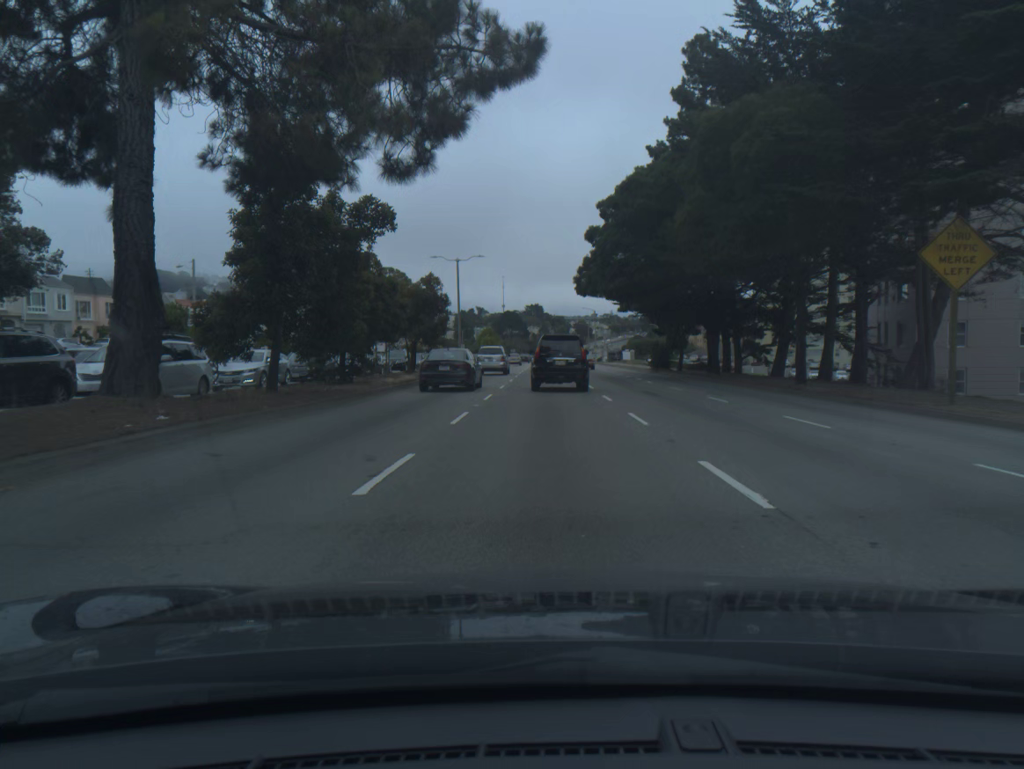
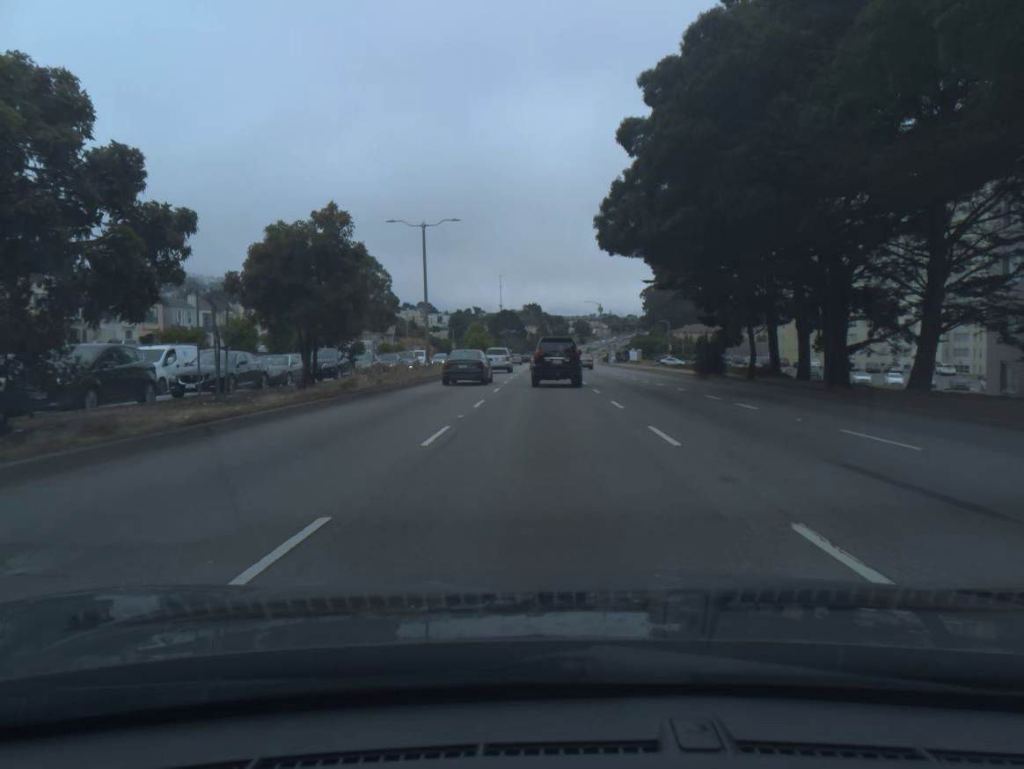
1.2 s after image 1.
(0.0, +18.1) m; 0°
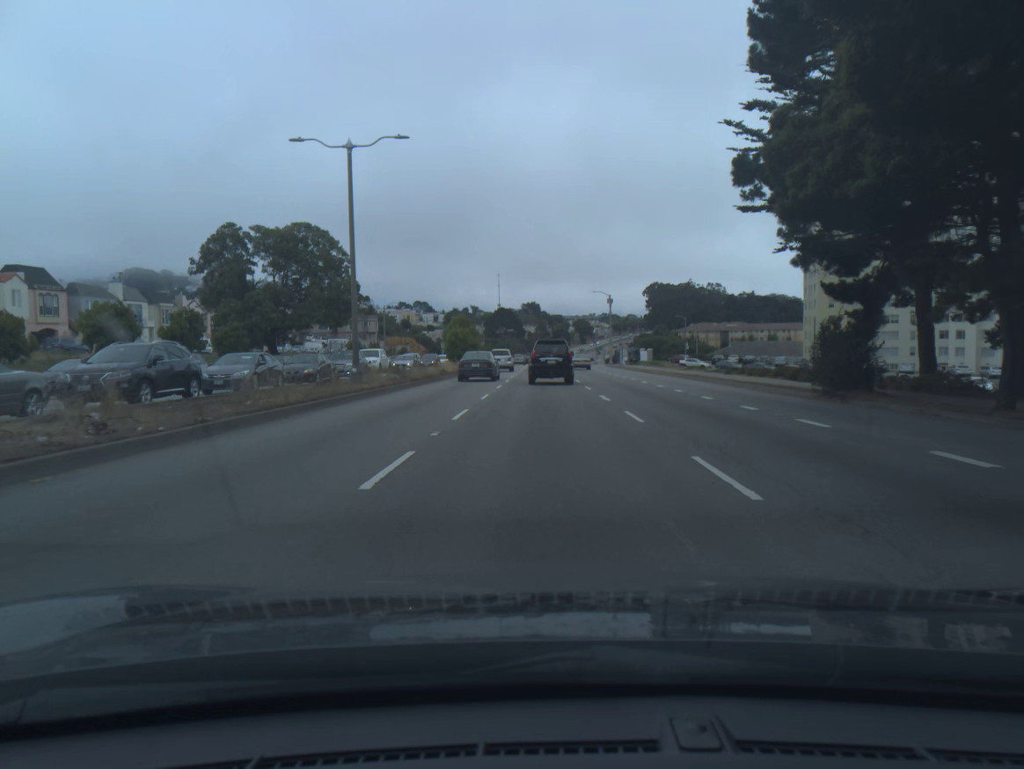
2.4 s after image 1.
(0.0, +18.5) m; 0°
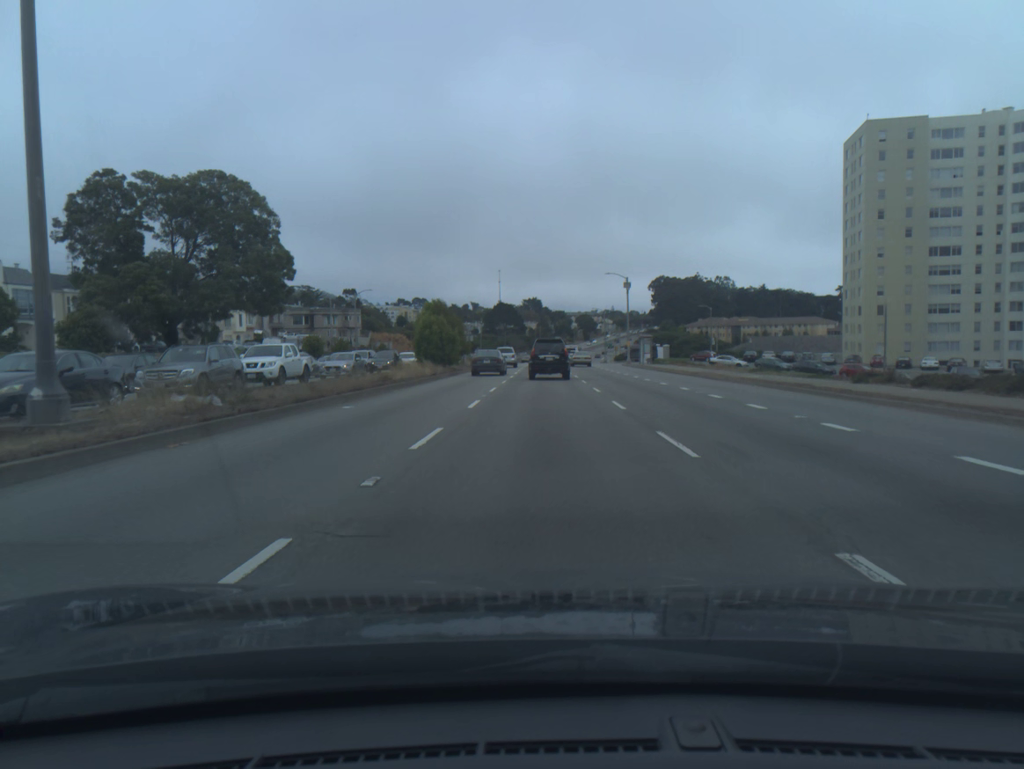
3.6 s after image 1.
(0.0, +19.2) m; 0°
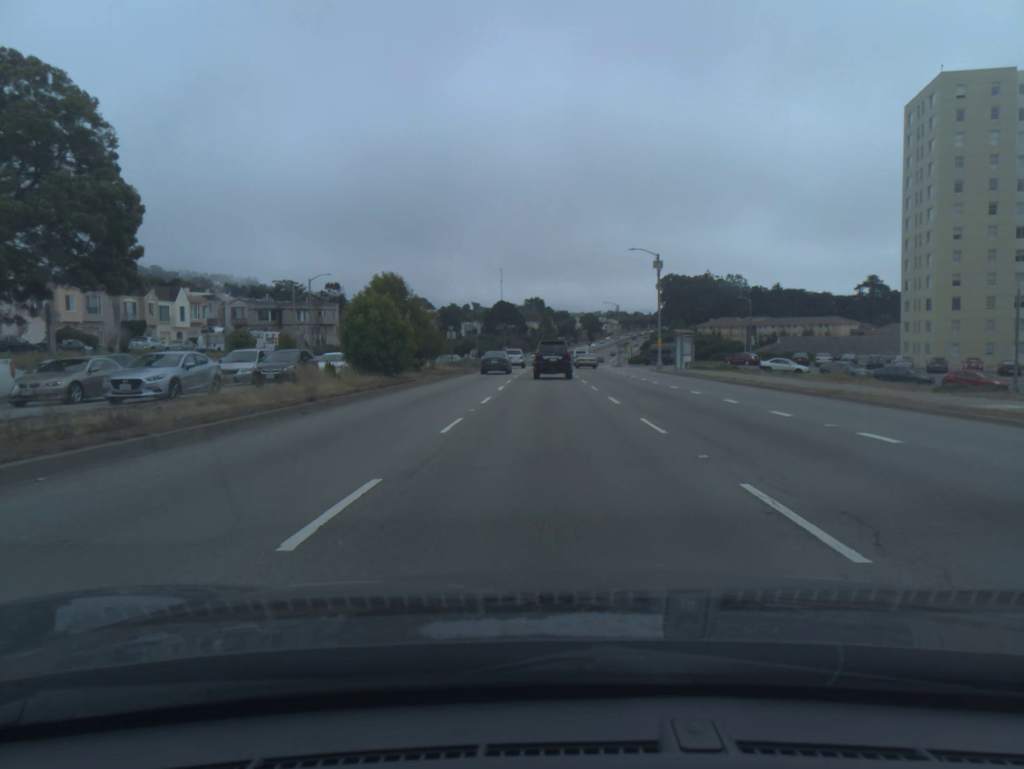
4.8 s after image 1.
(0.0, +19.9) m; 0°
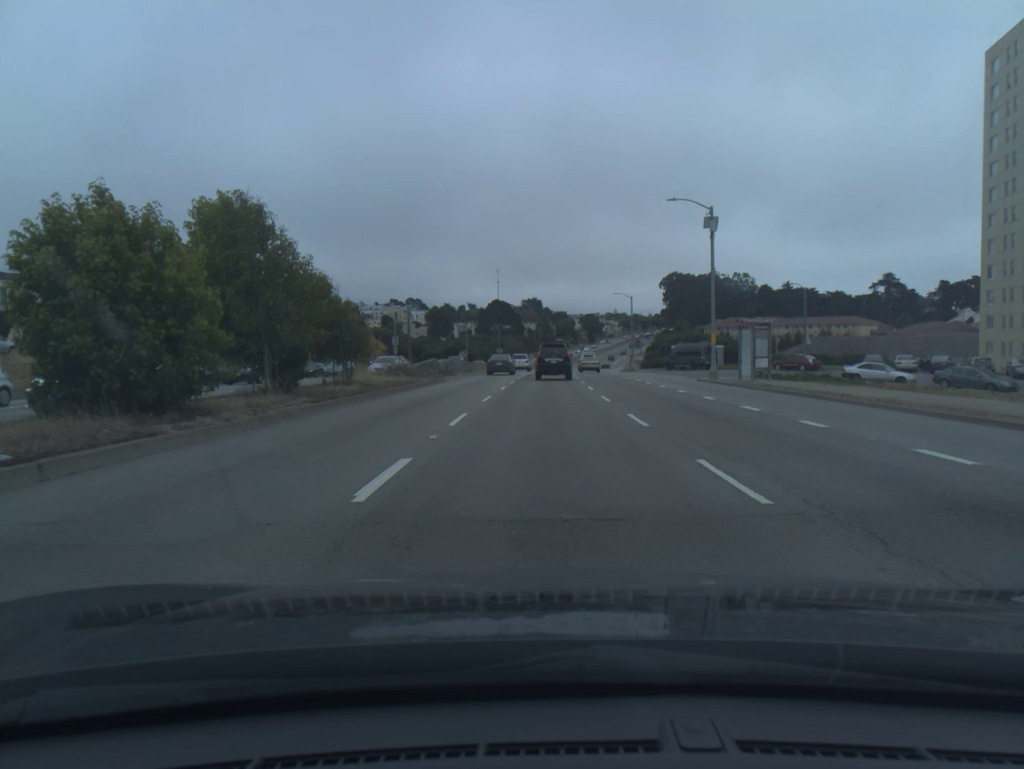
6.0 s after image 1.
(0.0, +20.4) m; 0°
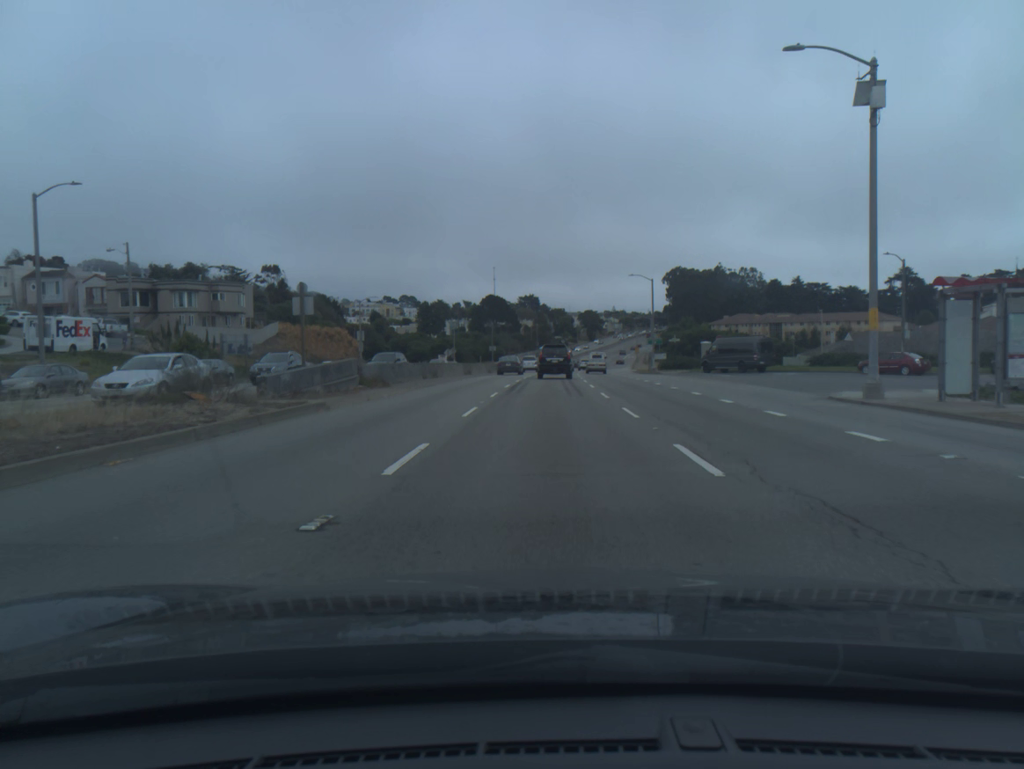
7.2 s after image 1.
(0.0, +20.9) m; 0°
